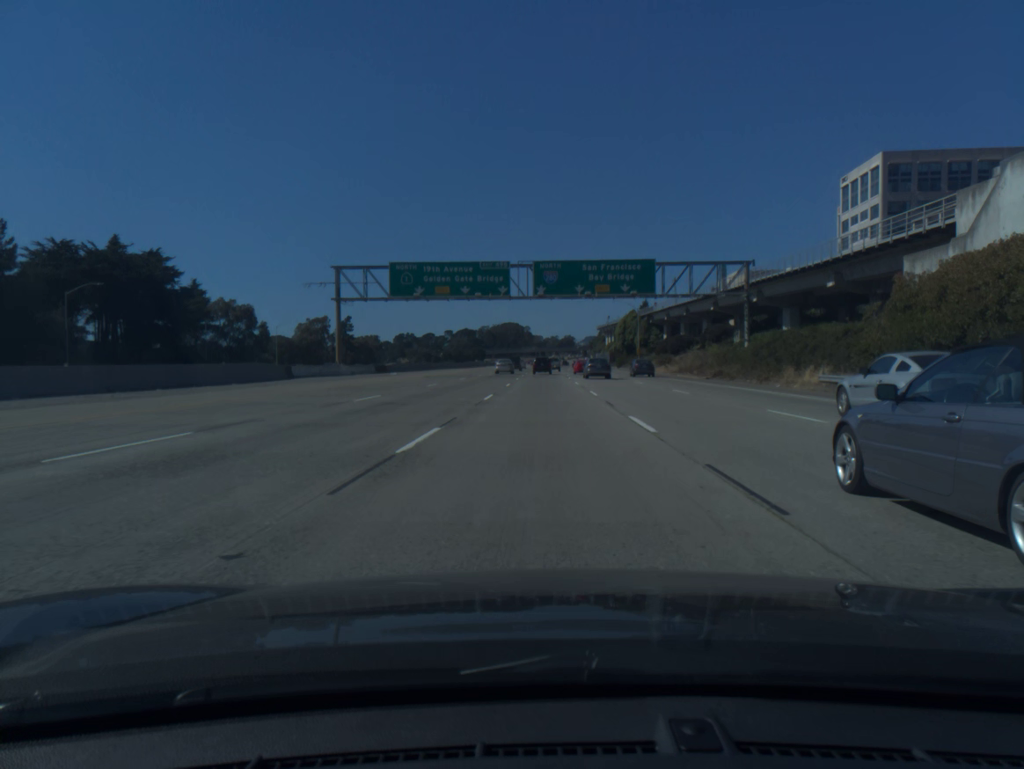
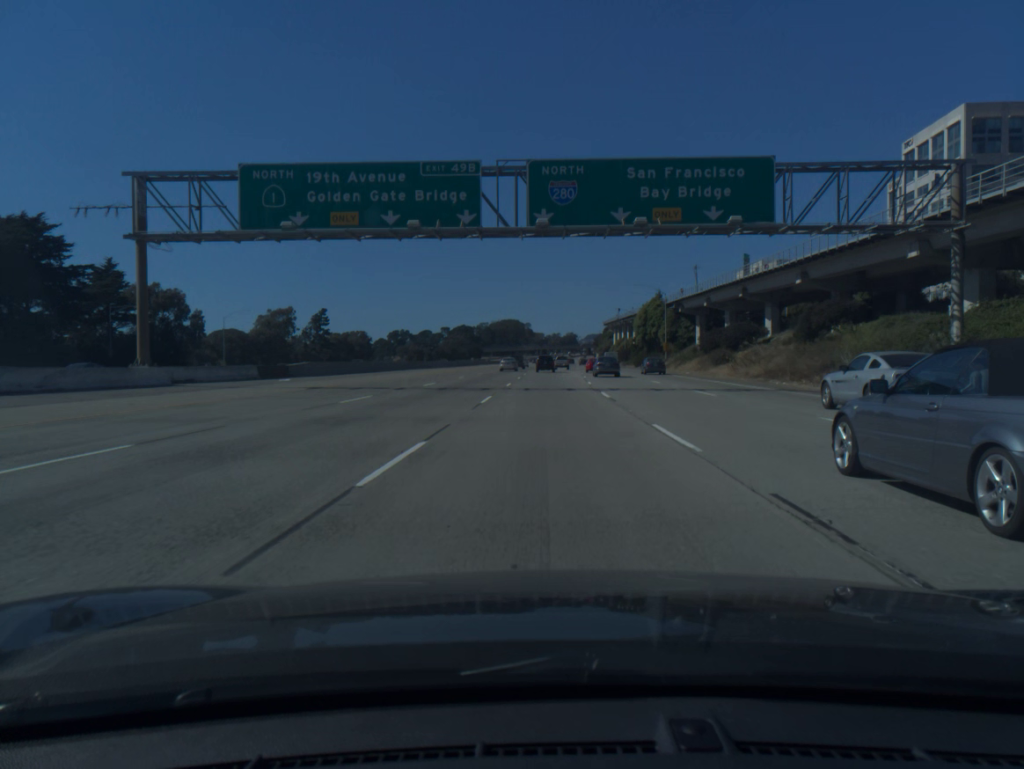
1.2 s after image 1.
(-0.1, +31.6) m; 0°
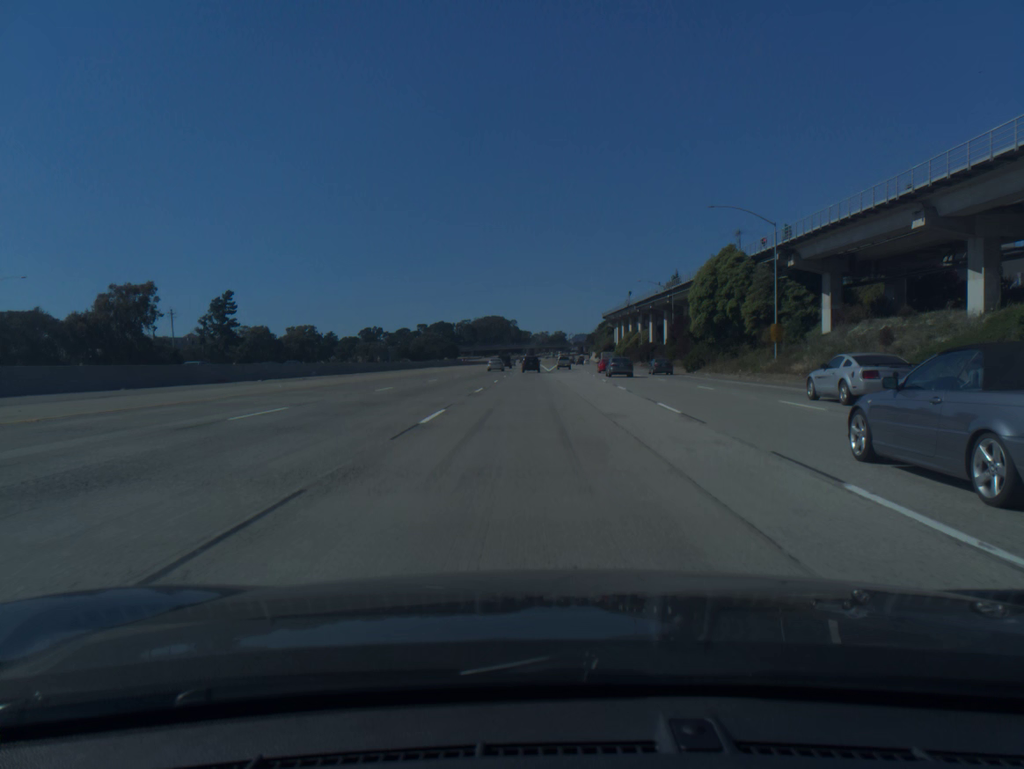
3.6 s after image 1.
(+0.6, +64.1) m; +1°
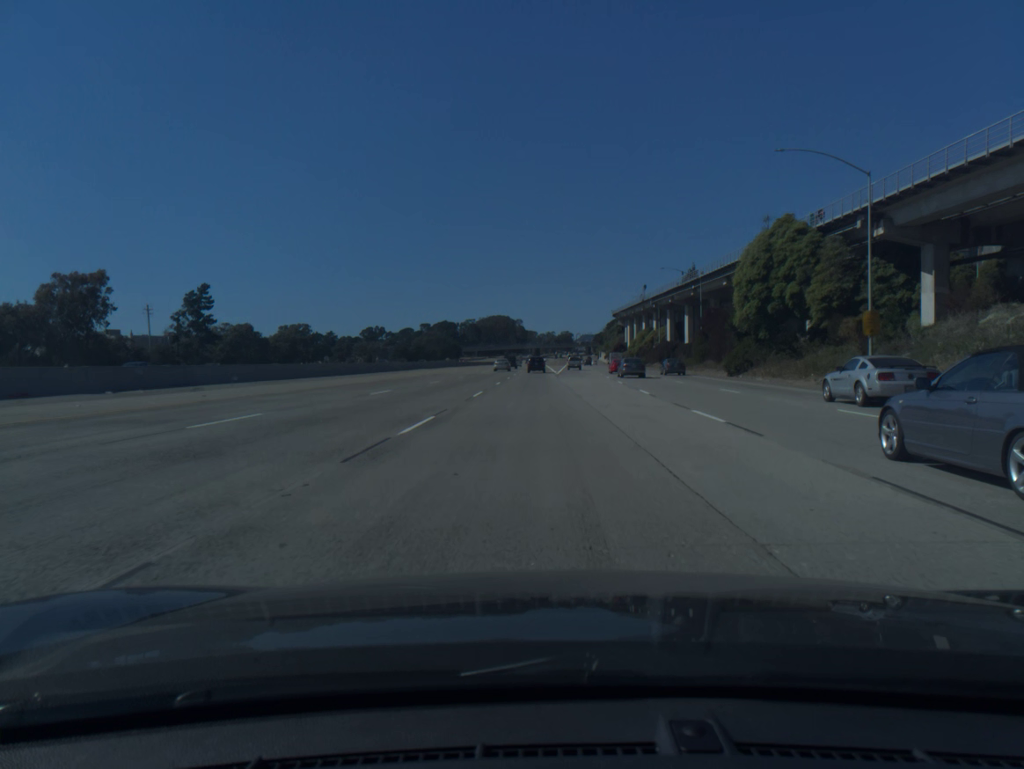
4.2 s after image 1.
(-0.1, +16.3) m; 0°
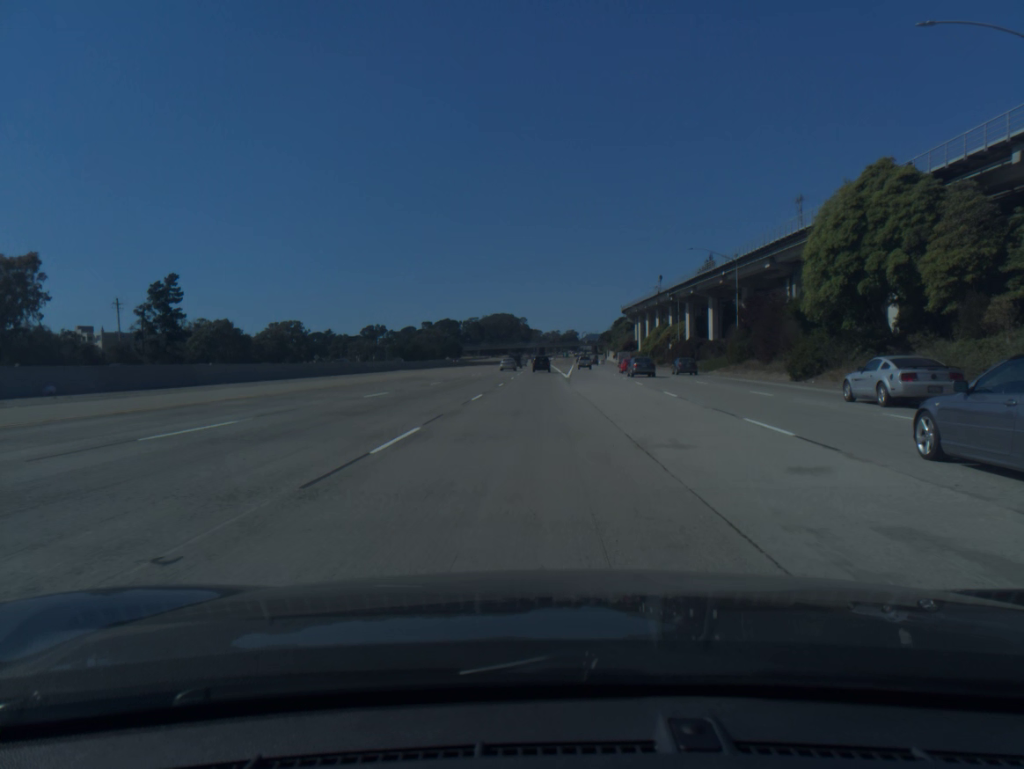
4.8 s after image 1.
(-0.1, +16.5) m; 0°
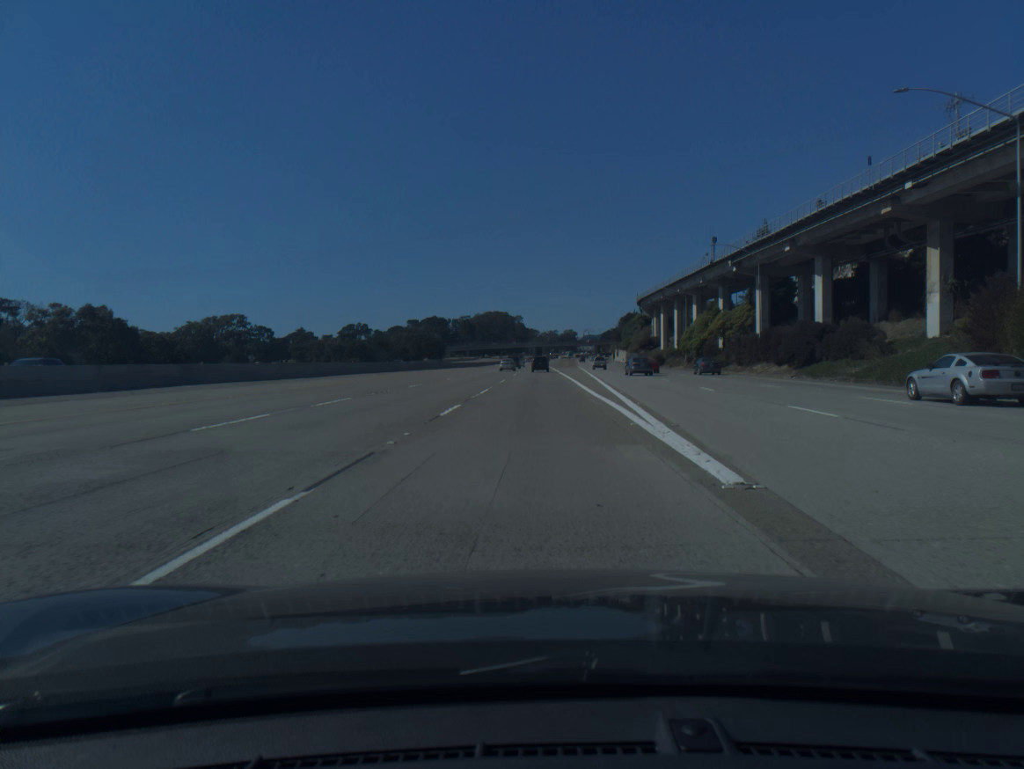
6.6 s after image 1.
(0.0, +50.2) m; 0°
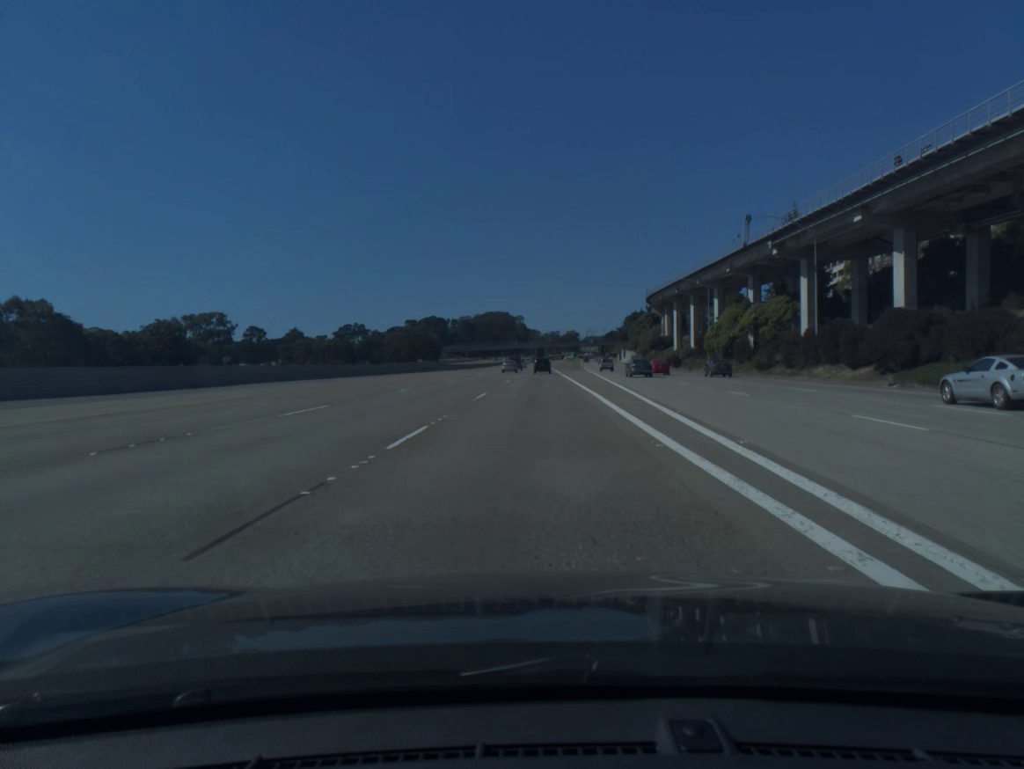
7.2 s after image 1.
(0.0, +17.0) m; 0°
